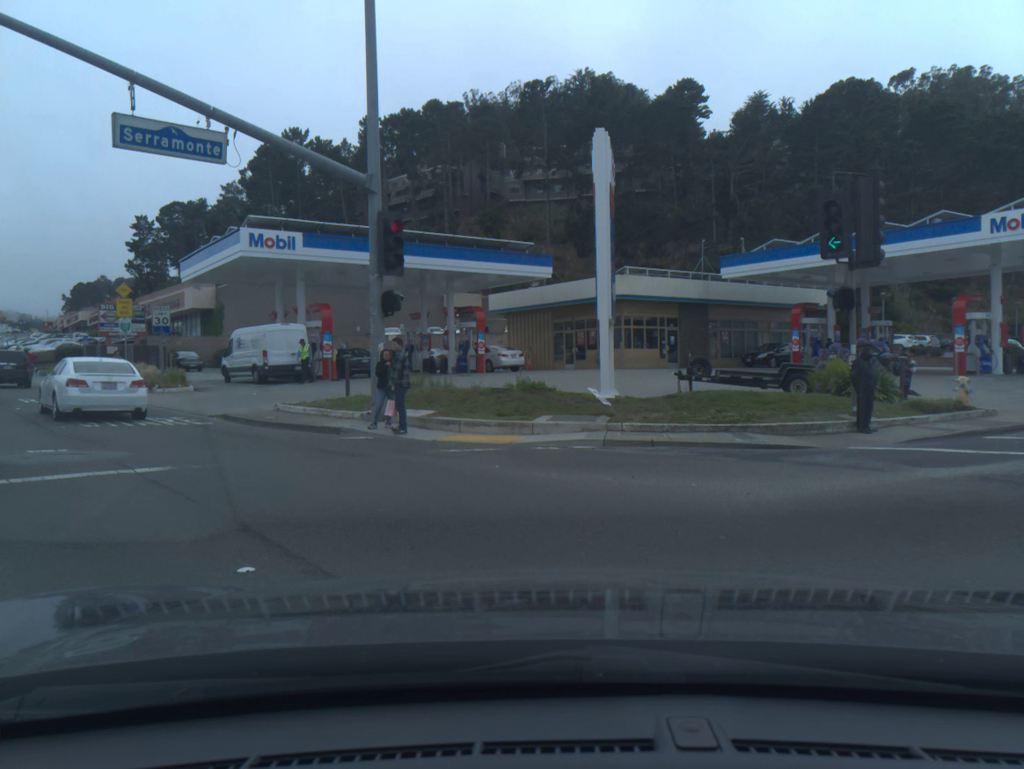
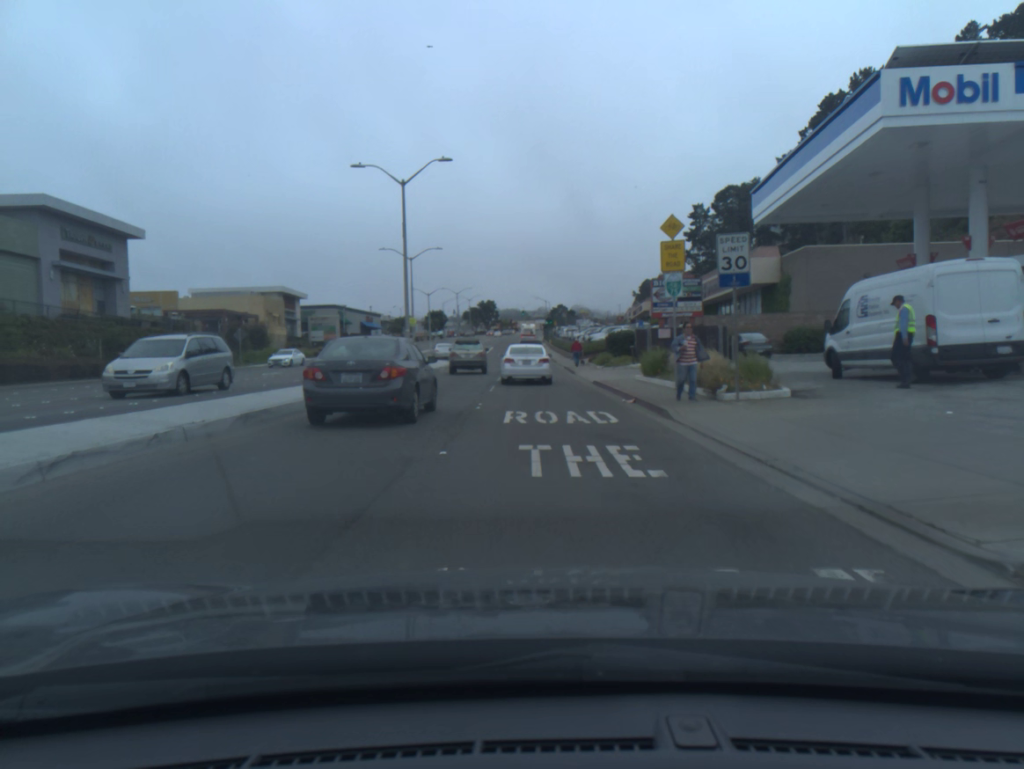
(-6.2, +15.3) m; -36°
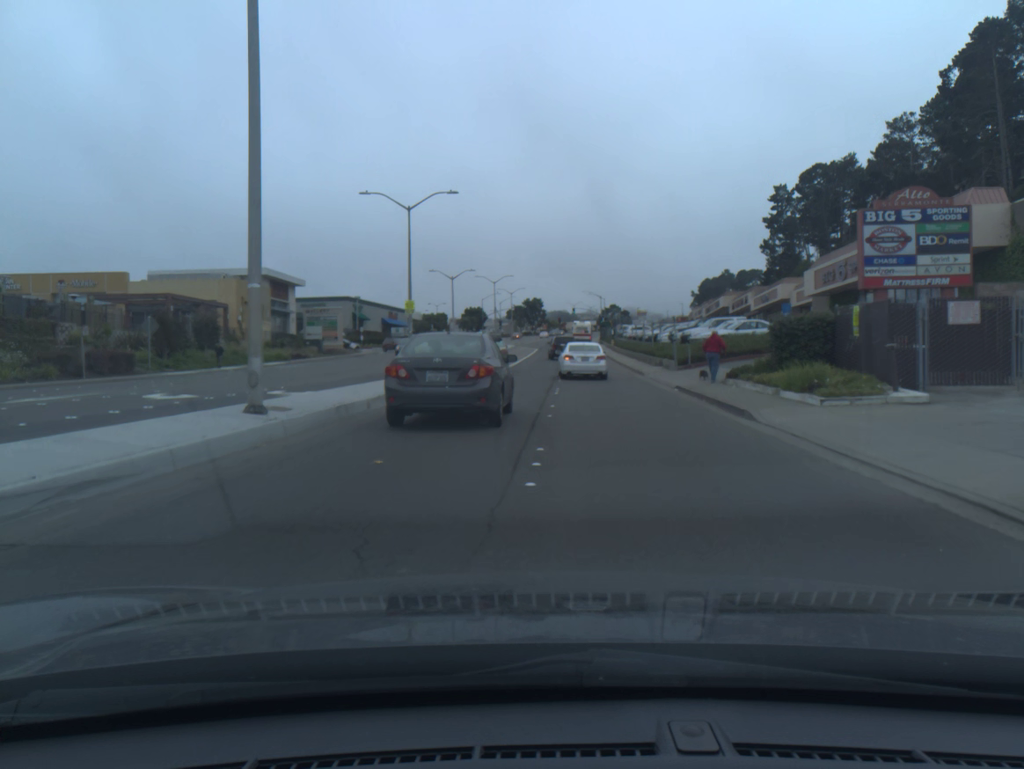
(-0.5, +24.0) m; -2°
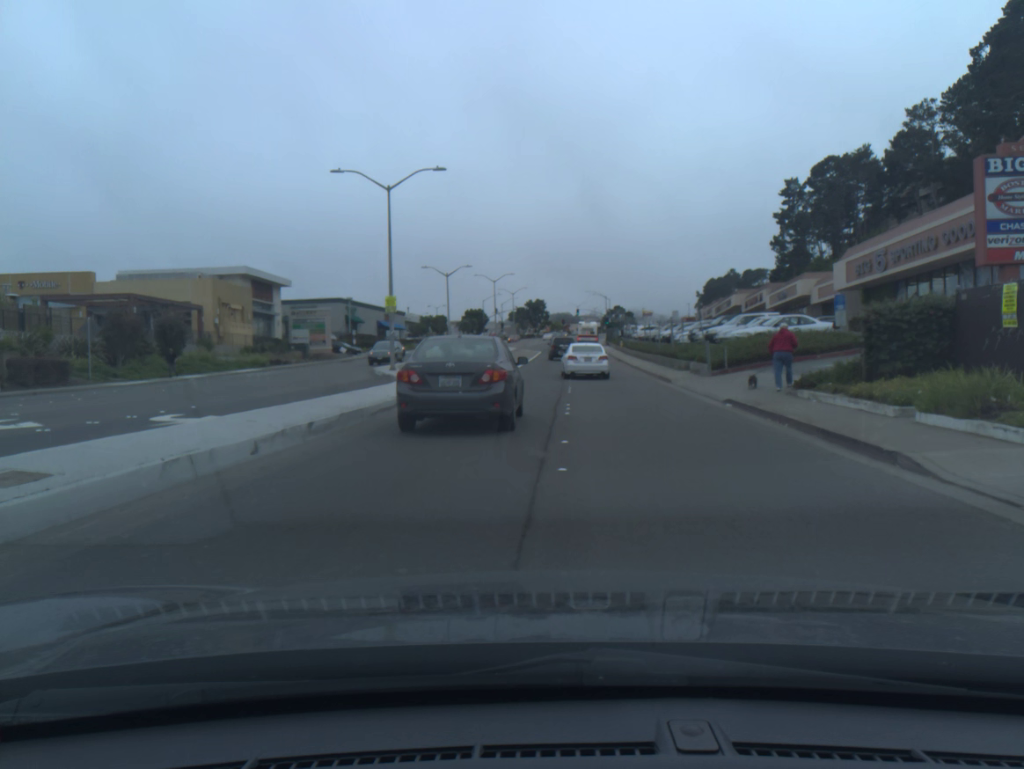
(0.0, +6.3) m; 0°
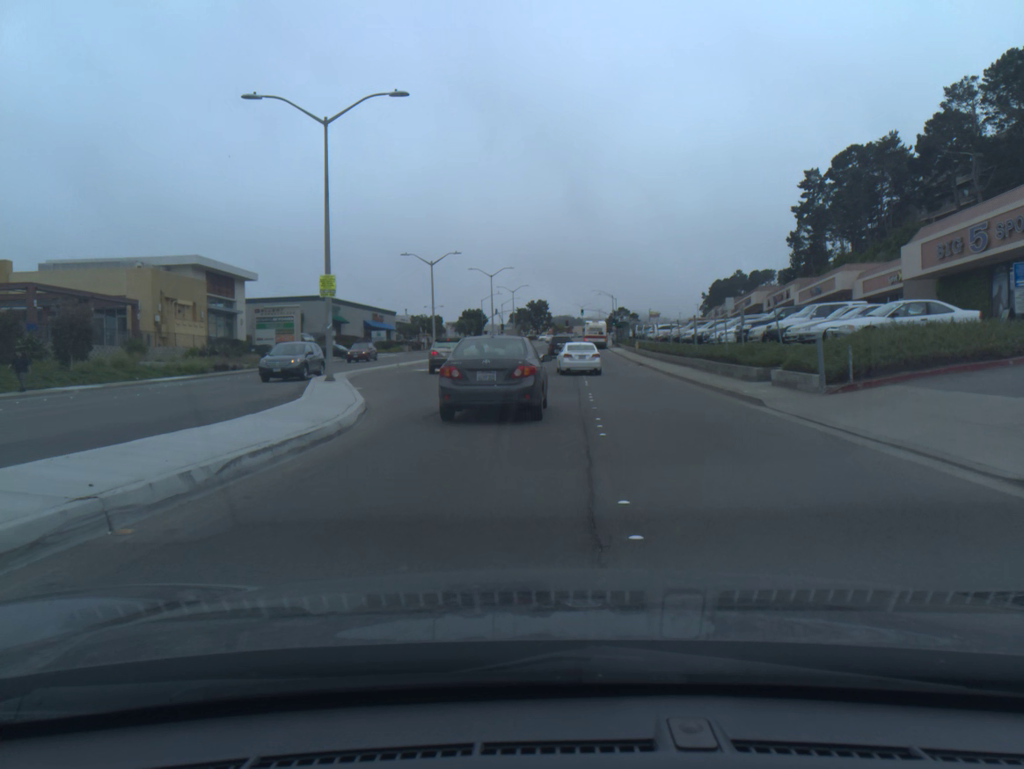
(0.0, +11.5) m; 0°
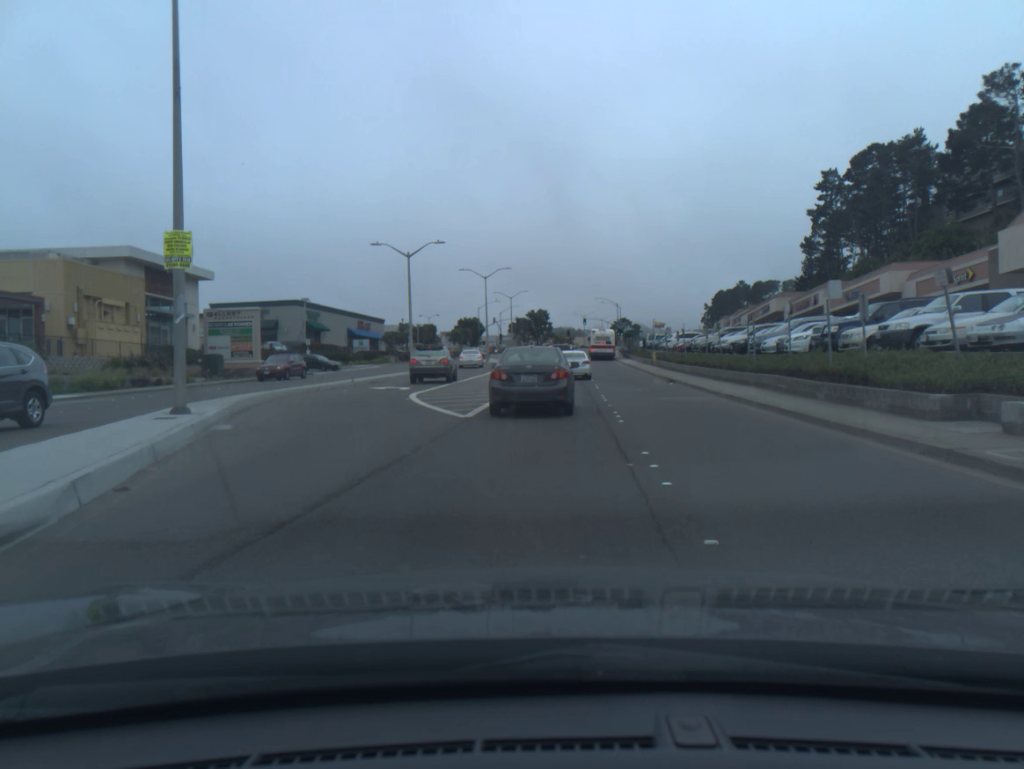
(0.0, +10.8) m; 0°
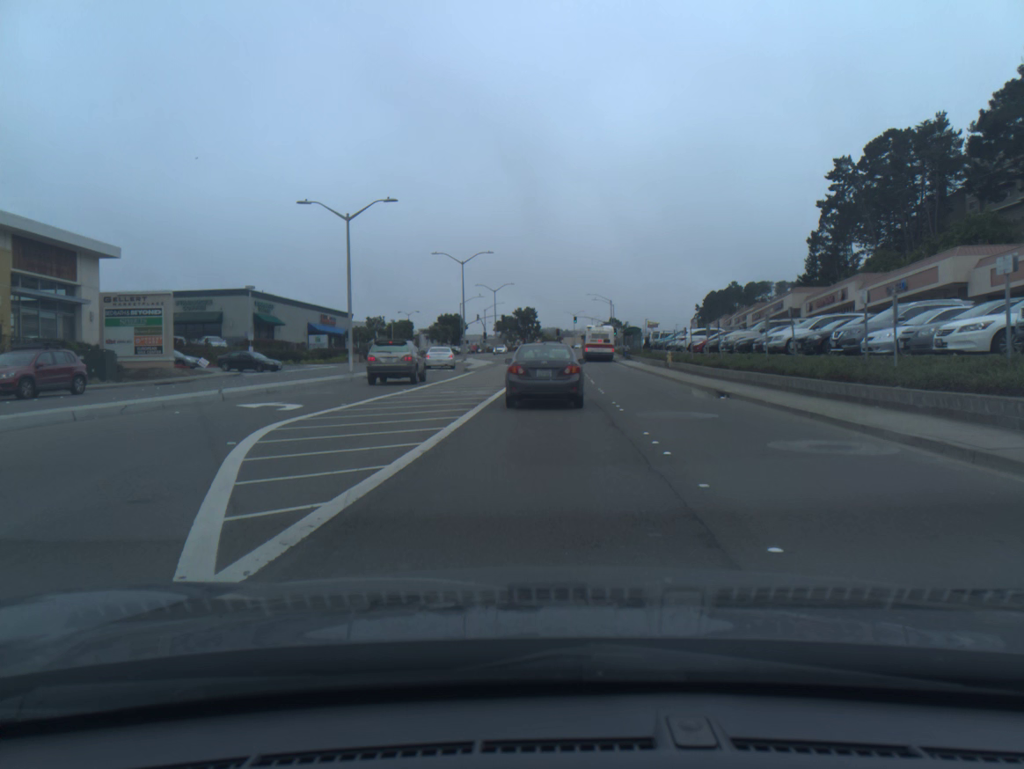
(+0.1, +12.2) m; +1°
